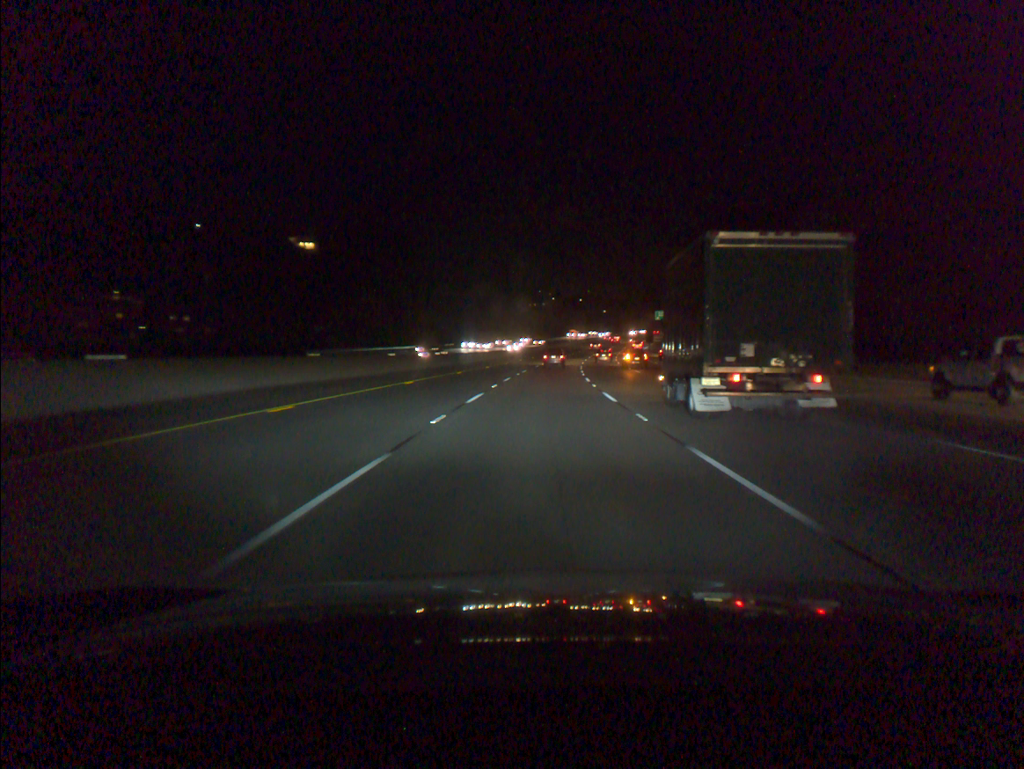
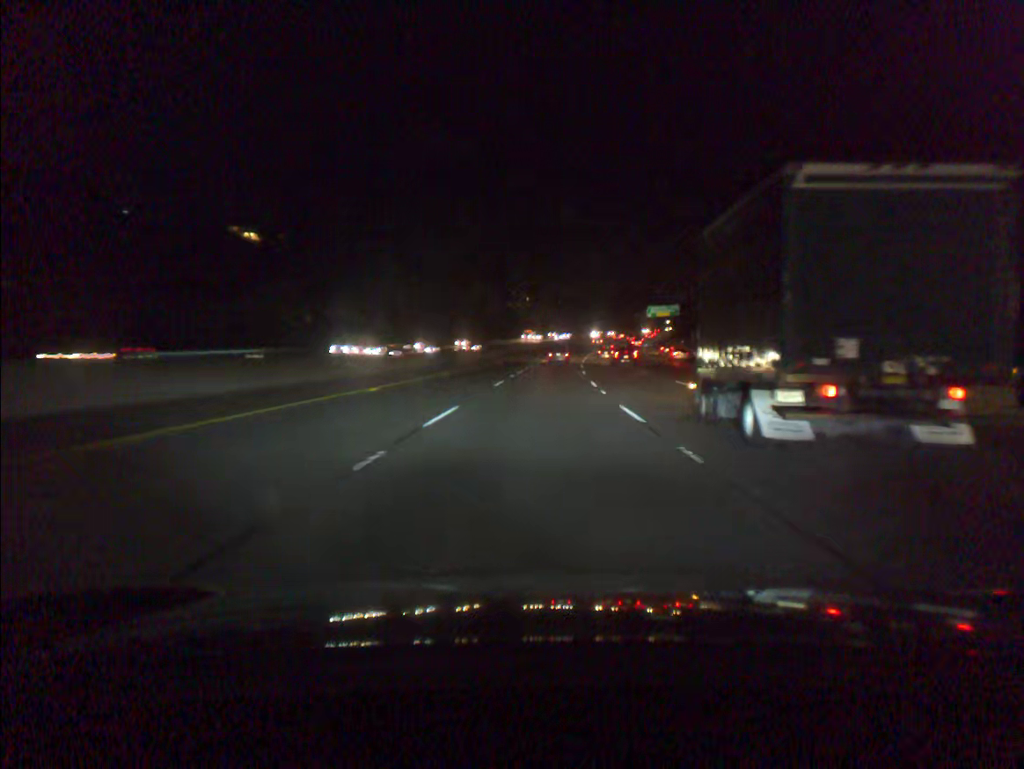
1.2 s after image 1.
(+0.6, +35.3) m; +2°
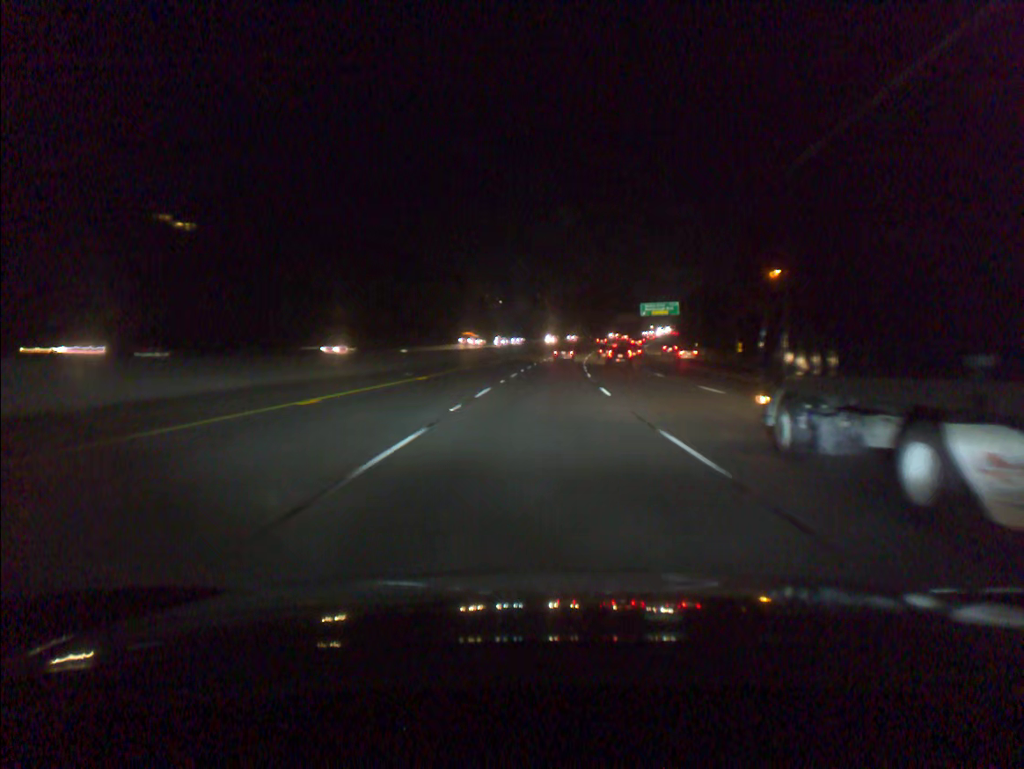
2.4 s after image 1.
(+0.6, +35.3) m; +2°
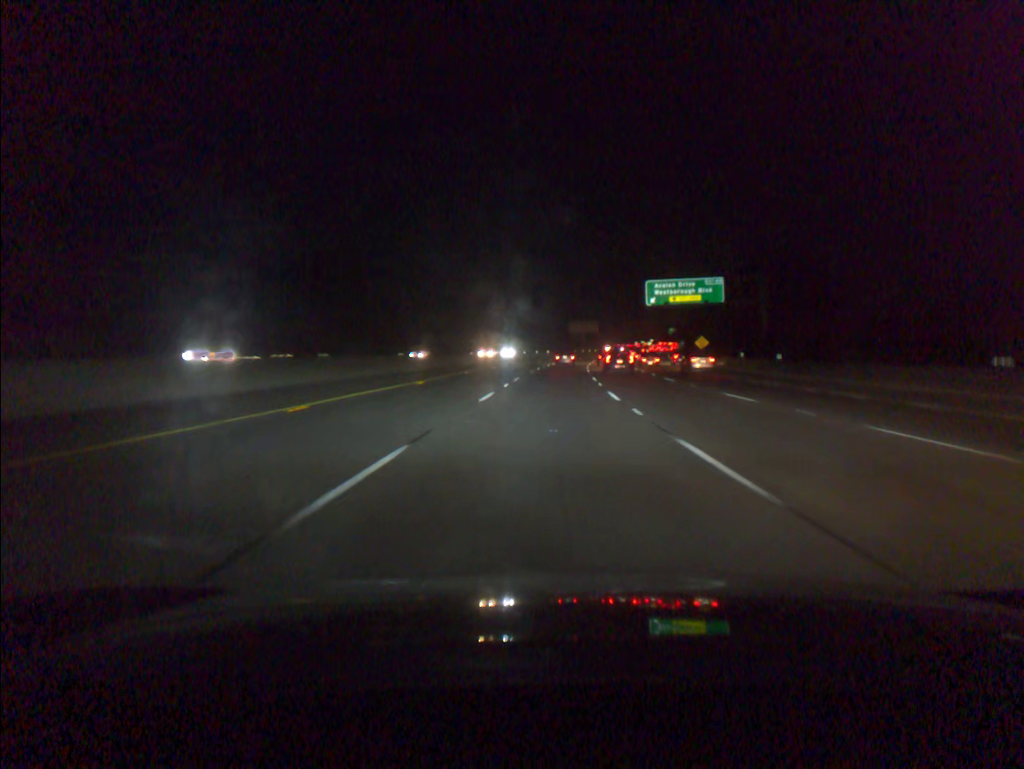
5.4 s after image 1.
(+4.0, +88.4) m; +5°
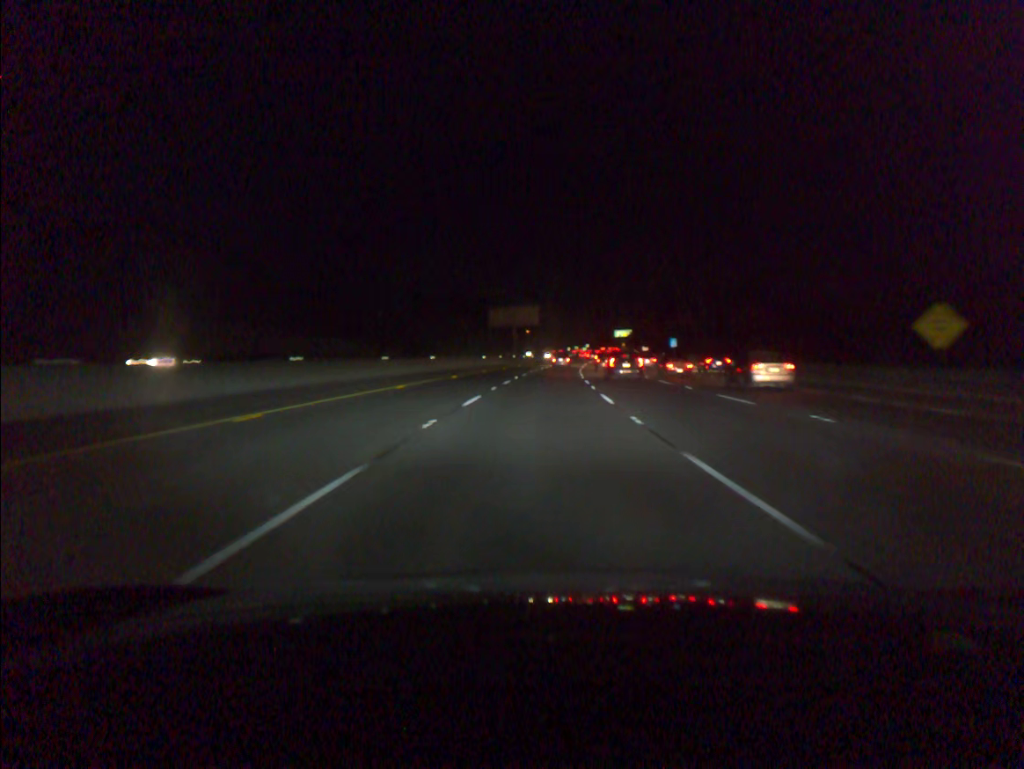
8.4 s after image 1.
(+4.5, +88.9) m; +5°
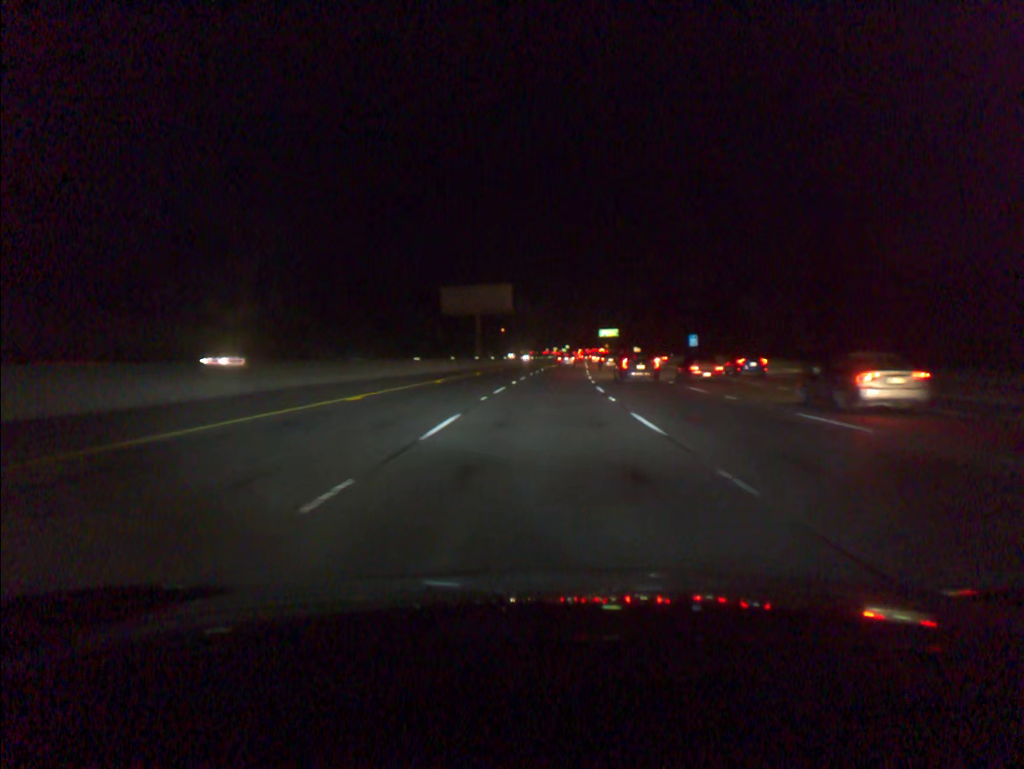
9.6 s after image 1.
(+0.5, +36.4) m; +2°
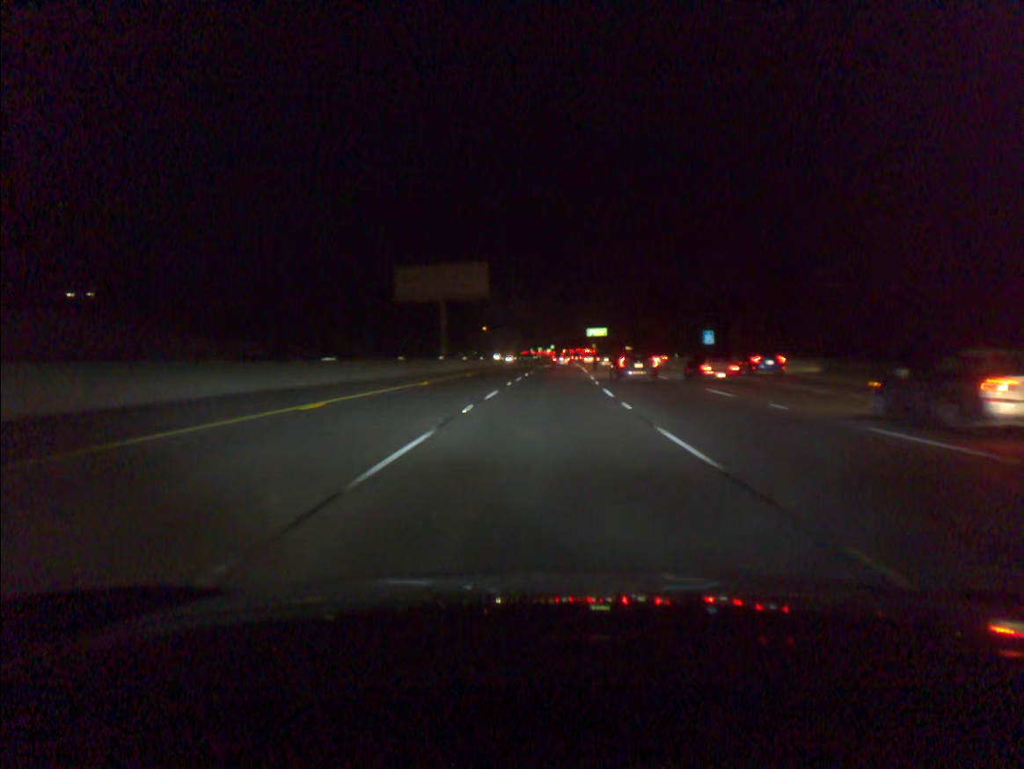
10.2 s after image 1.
(+0.2, +18.4) m; +1°
